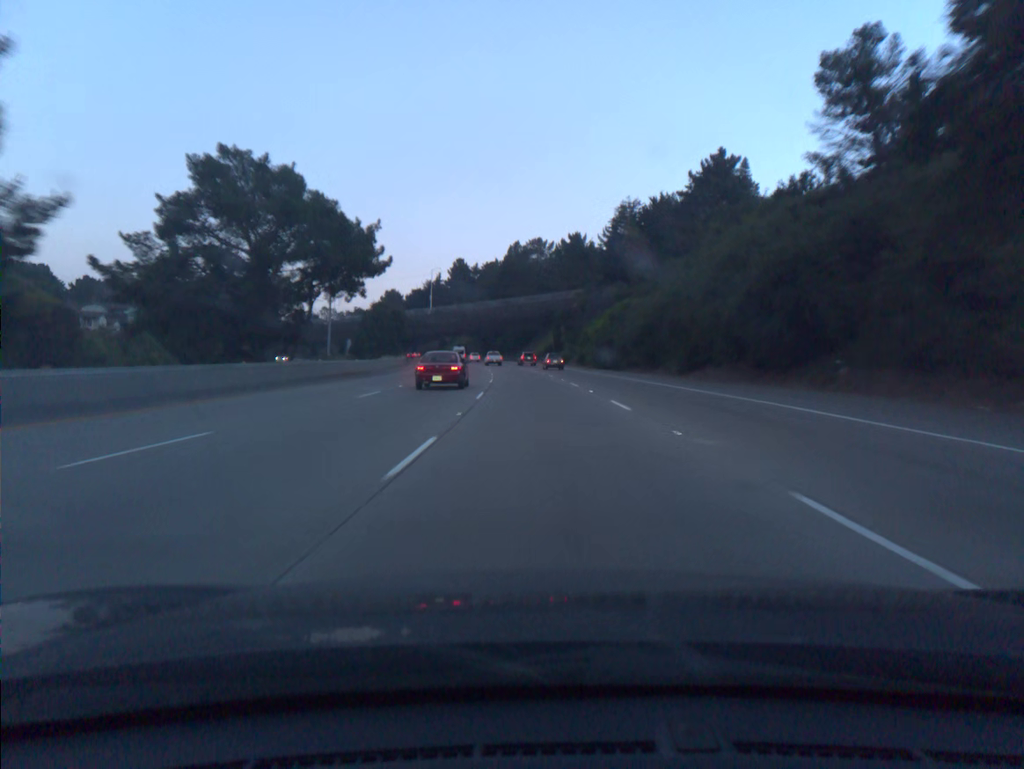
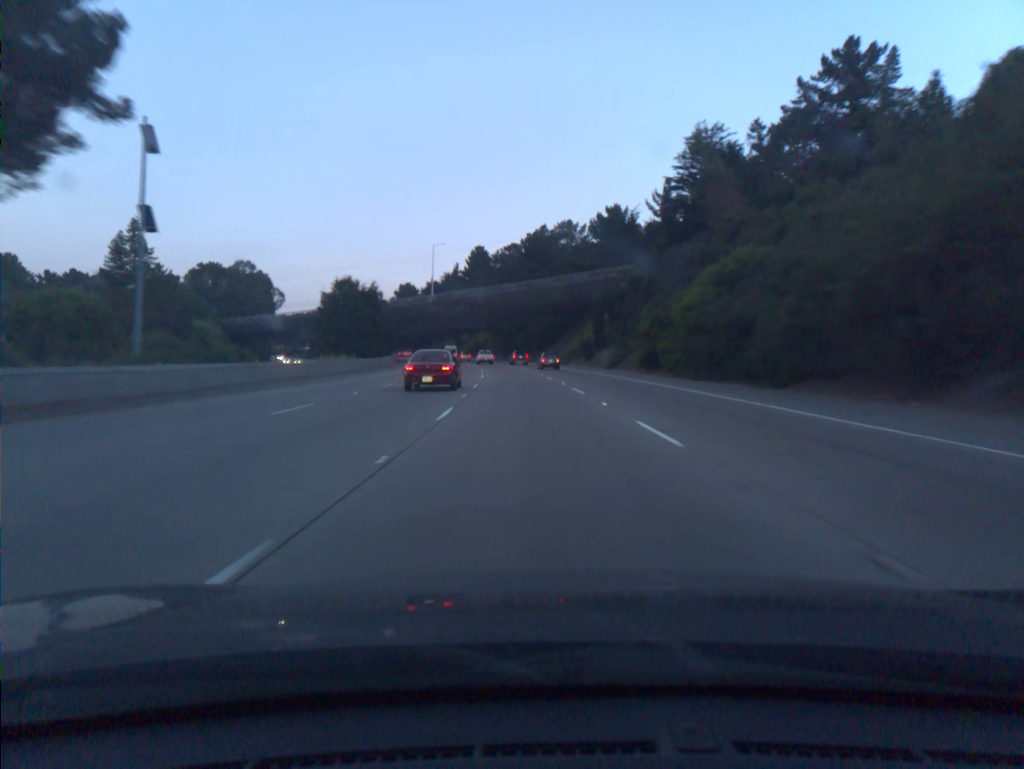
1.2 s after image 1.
(-0.6, +36.6) m; -2°
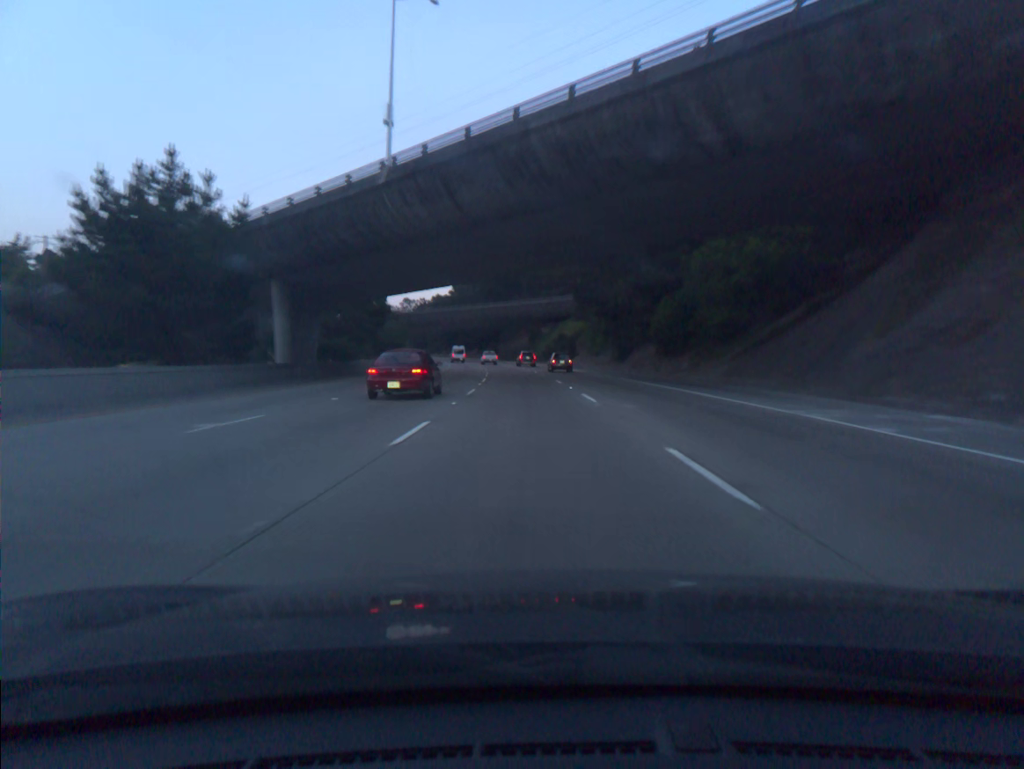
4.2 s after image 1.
(-5.4, +91.1) m; -7°
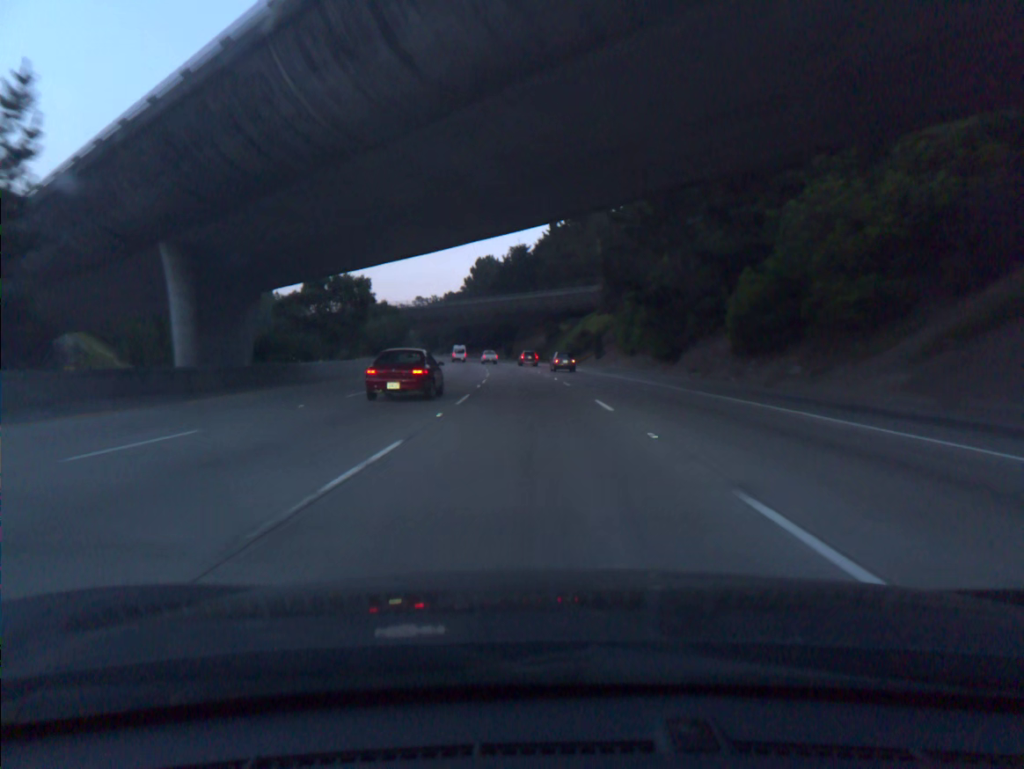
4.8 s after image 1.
(-0.2, +18.3) m; -1°
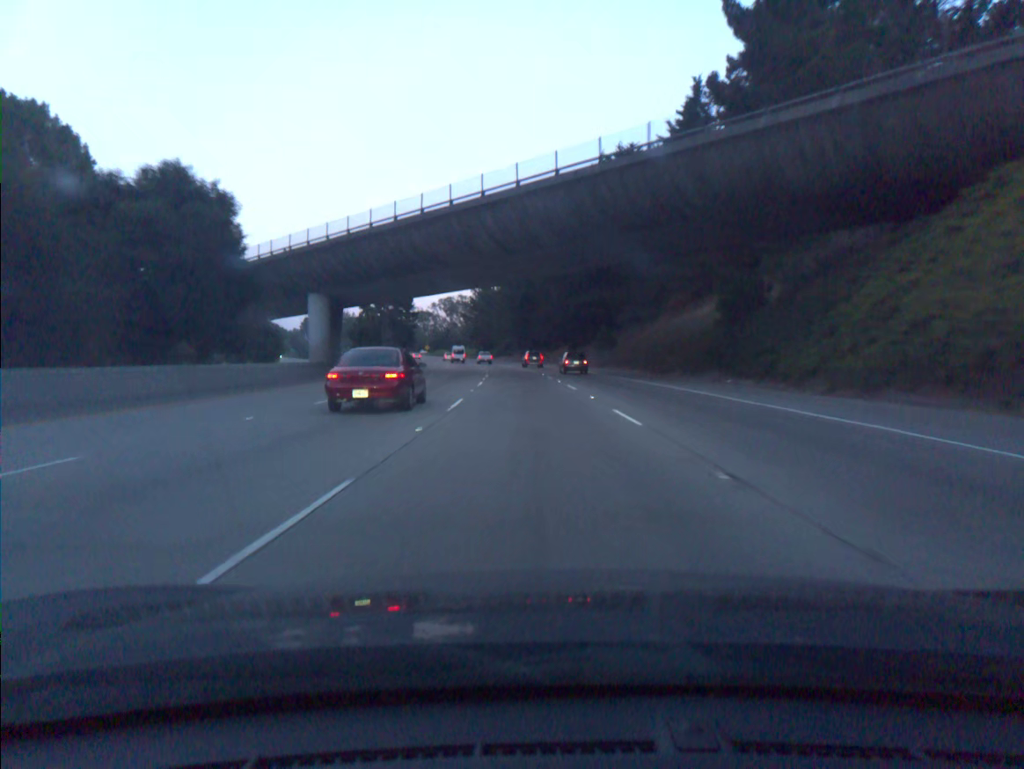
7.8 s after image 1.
(-4.8, +91.2) m; -6°
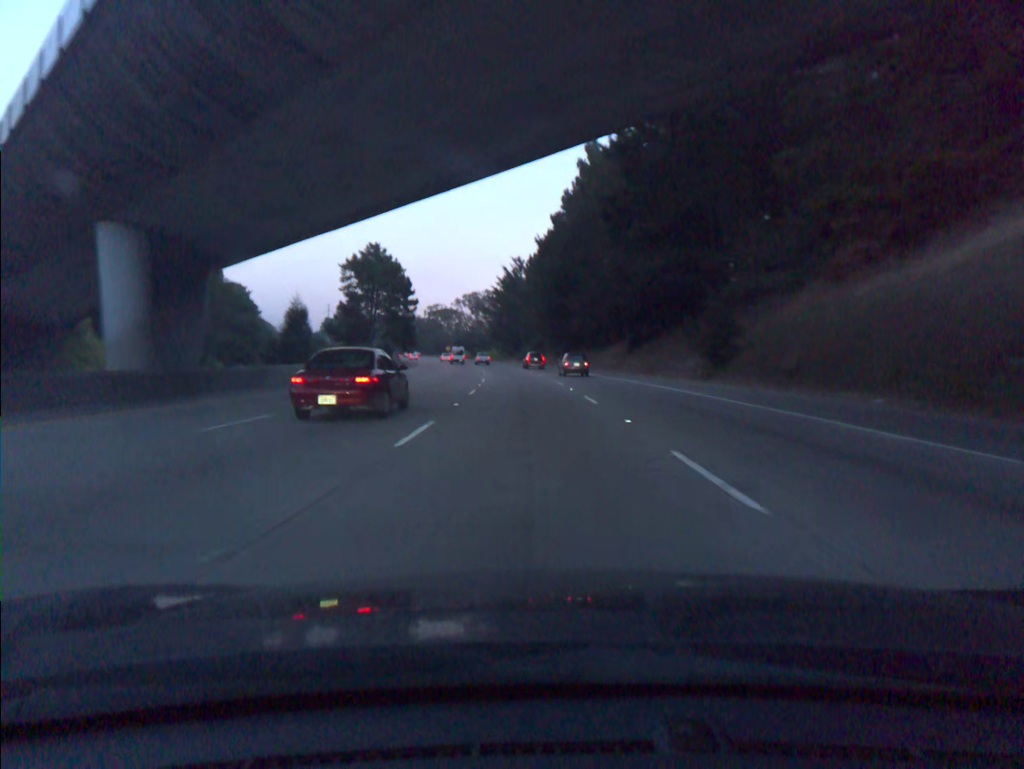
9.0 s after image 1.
(-0.8, +36.6) m; -2°
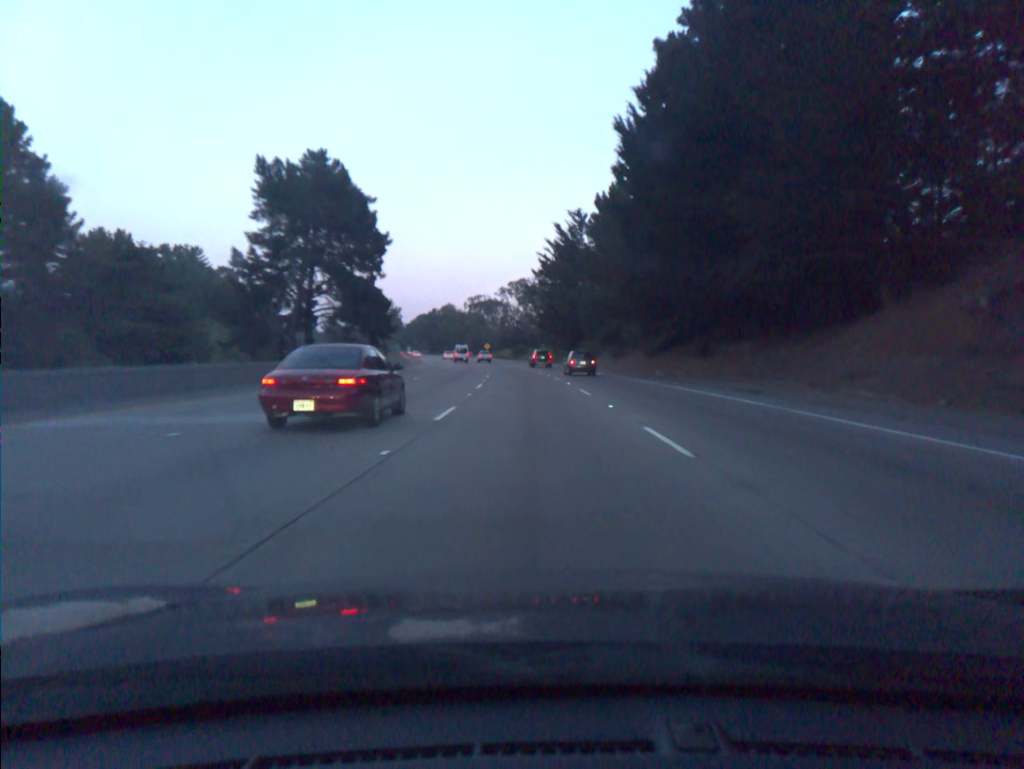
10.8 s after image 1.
(-1.9, +54.8) m; -4°
